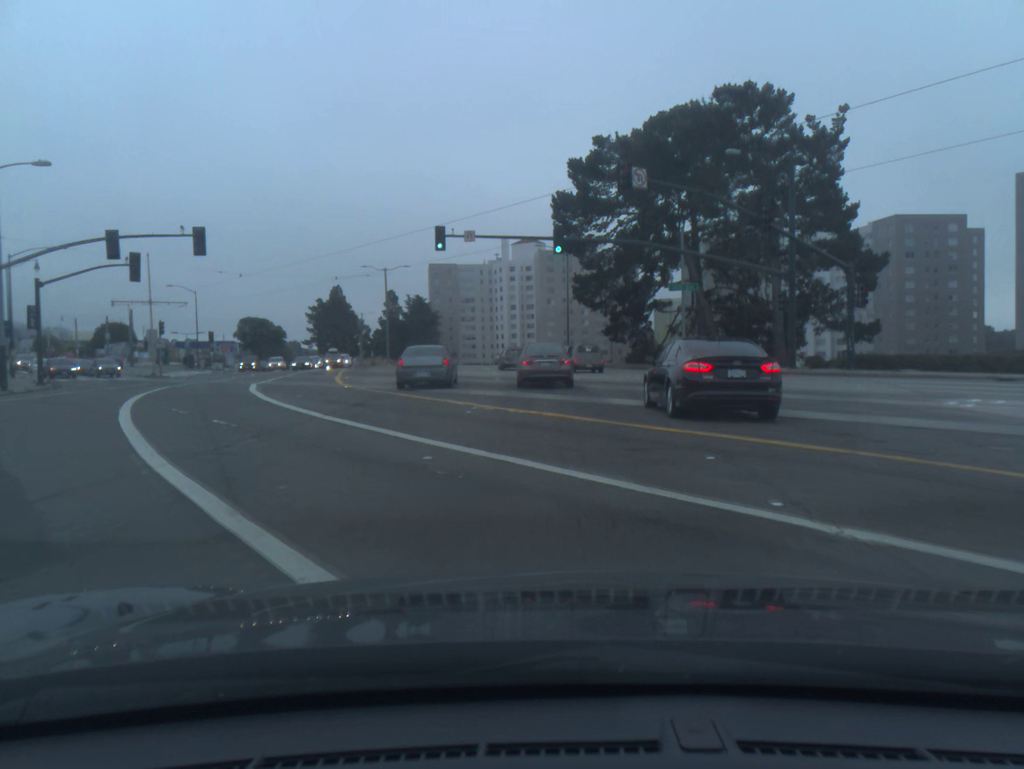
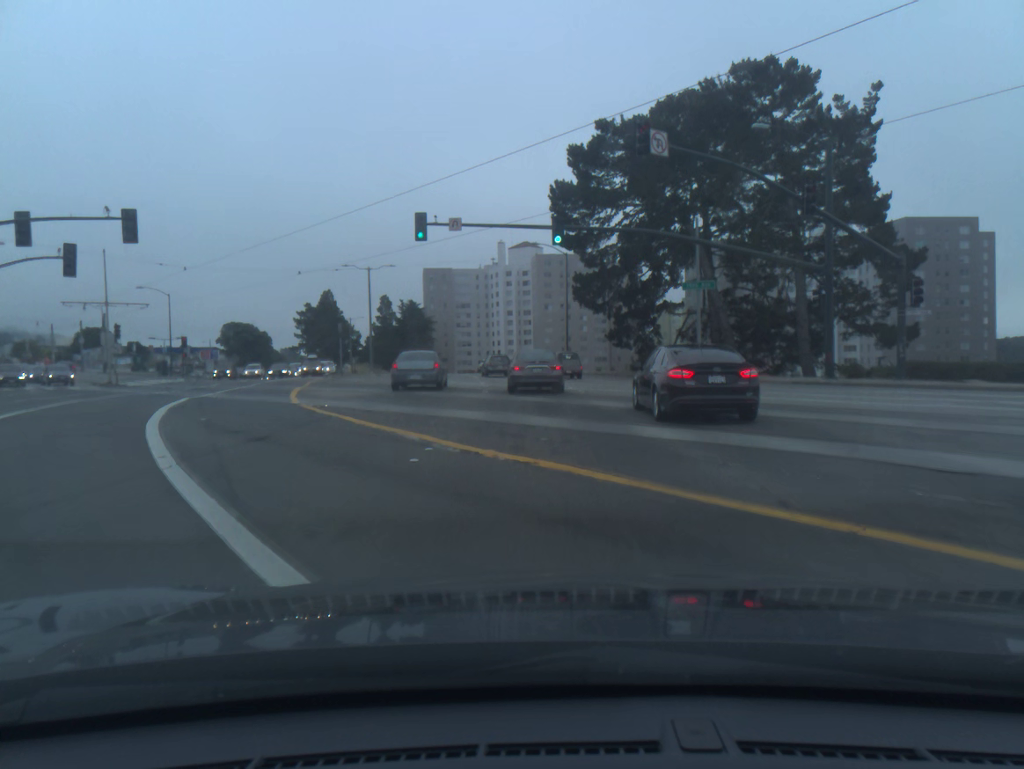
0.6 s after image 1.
(0.0, +5.9) m; +1°
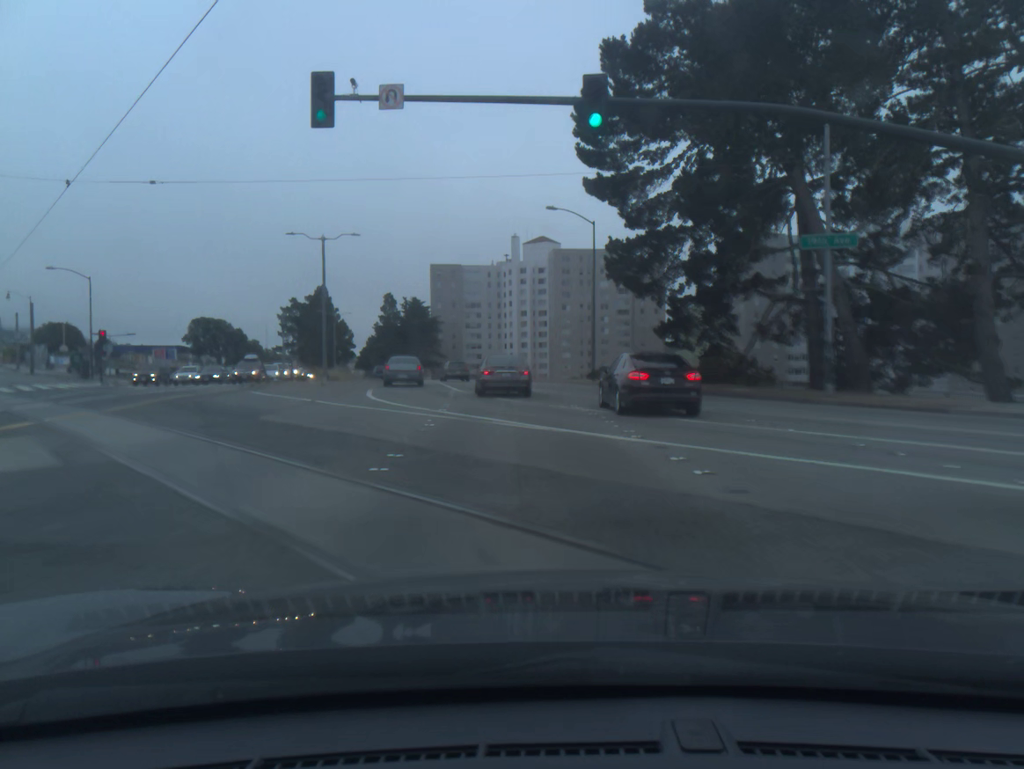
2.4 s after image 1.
(-0.2, +18.4) m; -2°
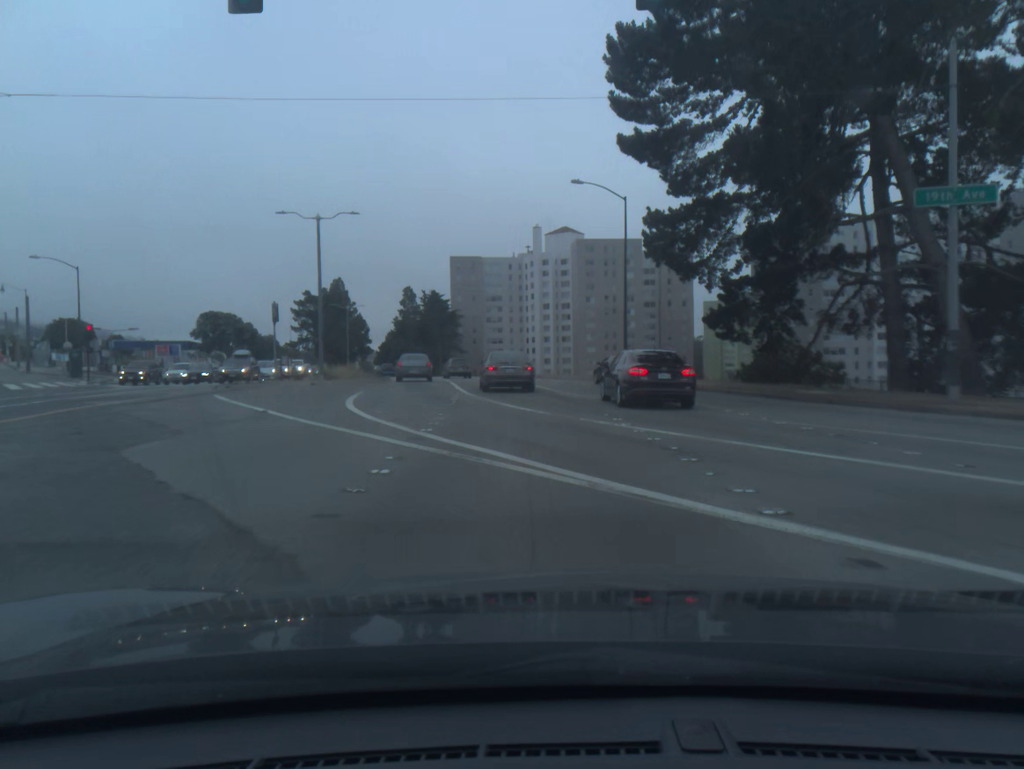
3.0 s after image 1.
(-0.1, +6.2) m; -2°
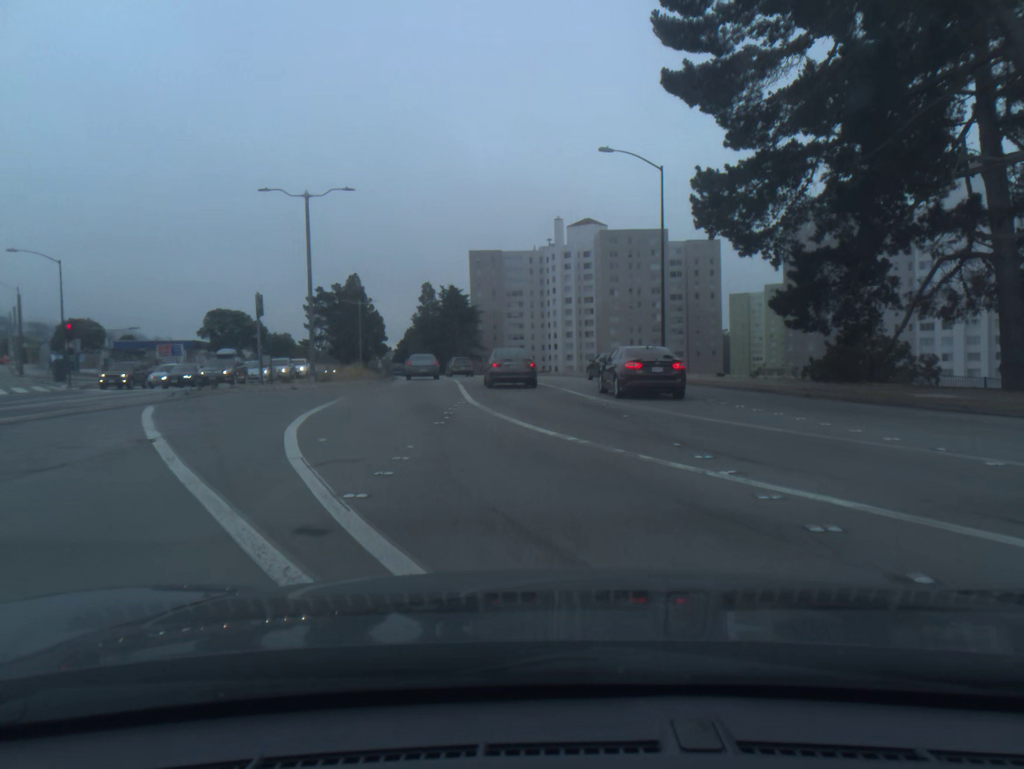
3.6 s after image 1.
(-0.1, +6.3) m; -1°
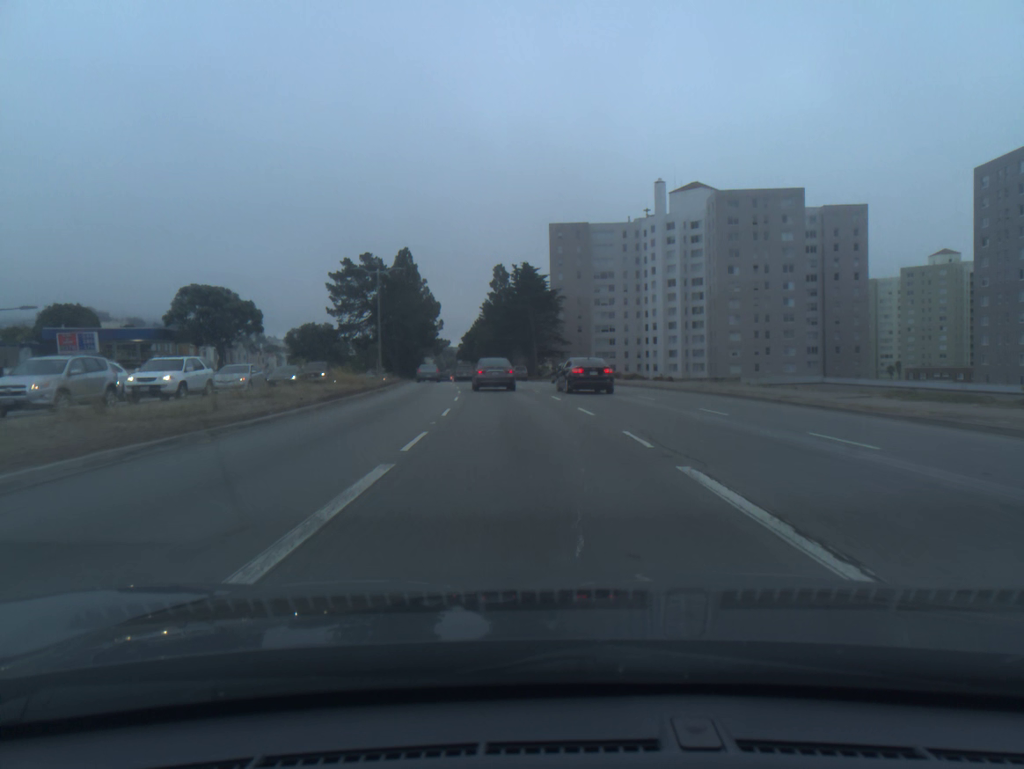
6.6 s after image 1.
(-2.0, +34.3) m; -6°
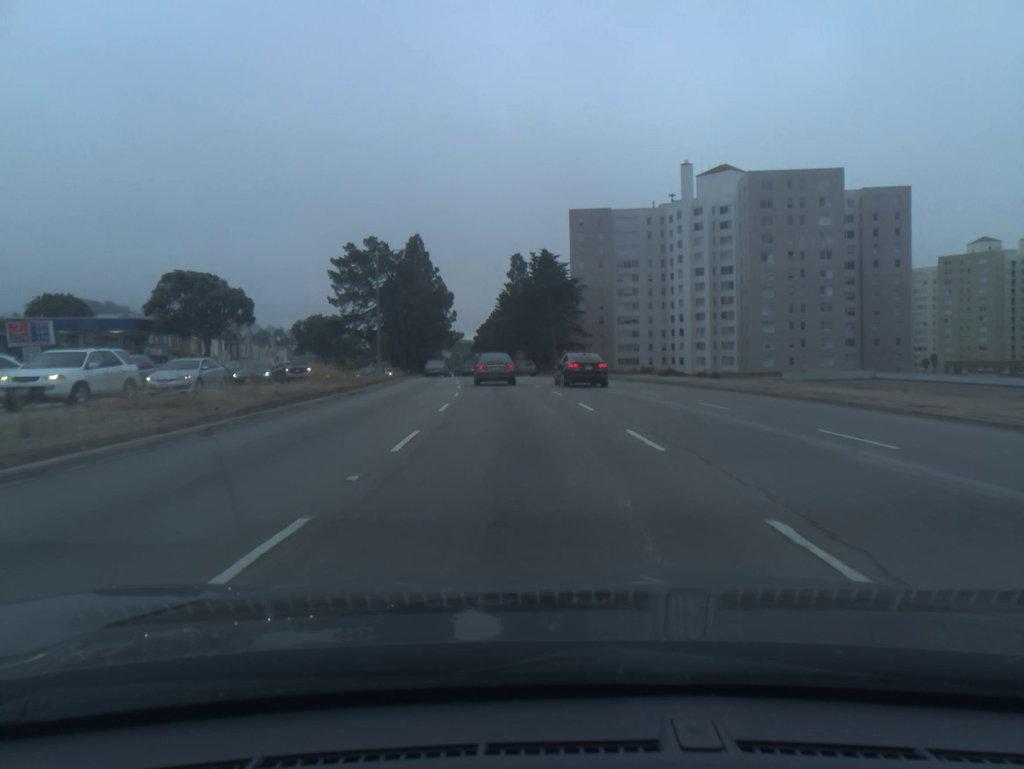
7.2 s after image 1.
(-0.1, +7.7) m; -1°
